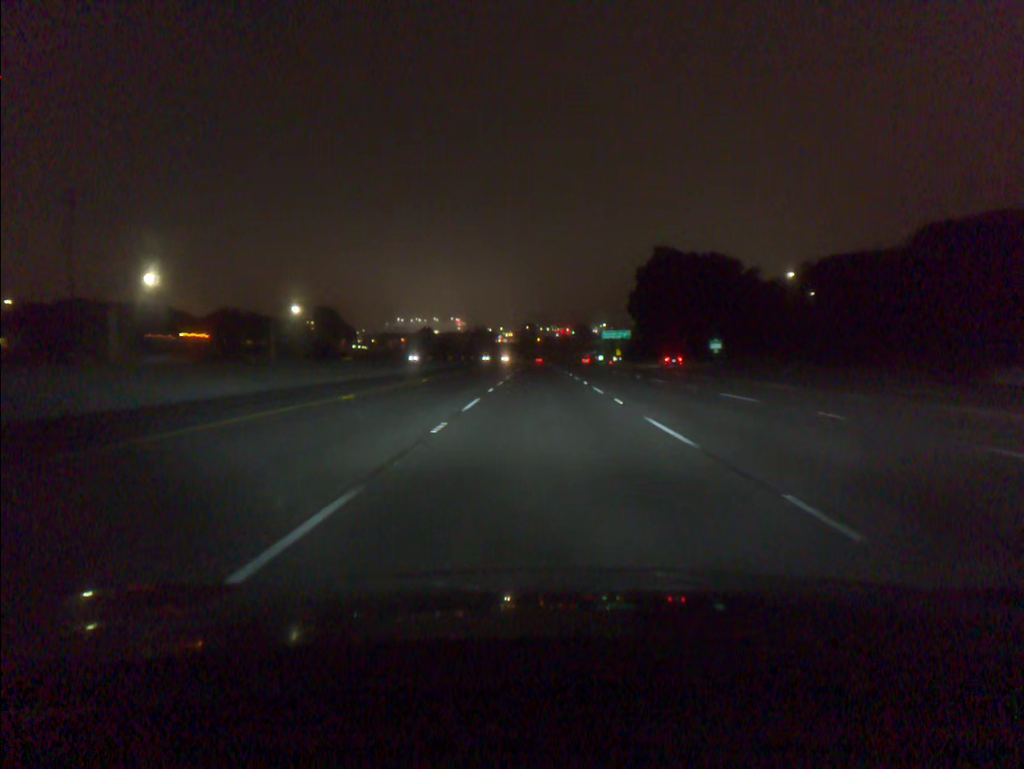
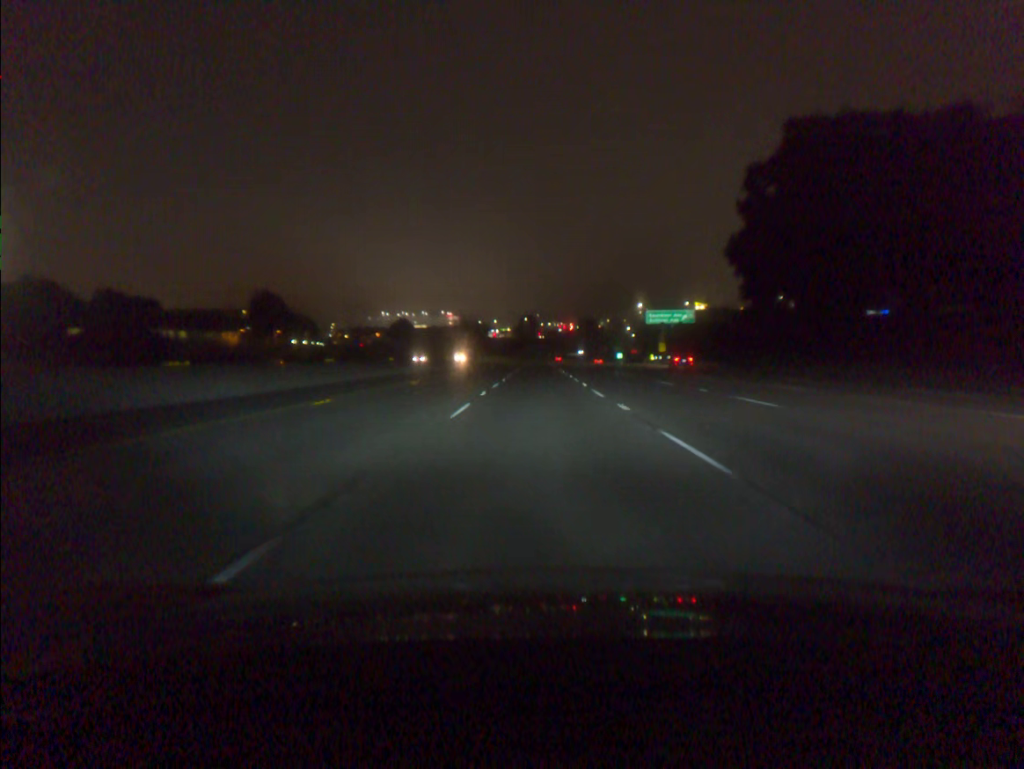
(+0.1, +75.4) m; 0°
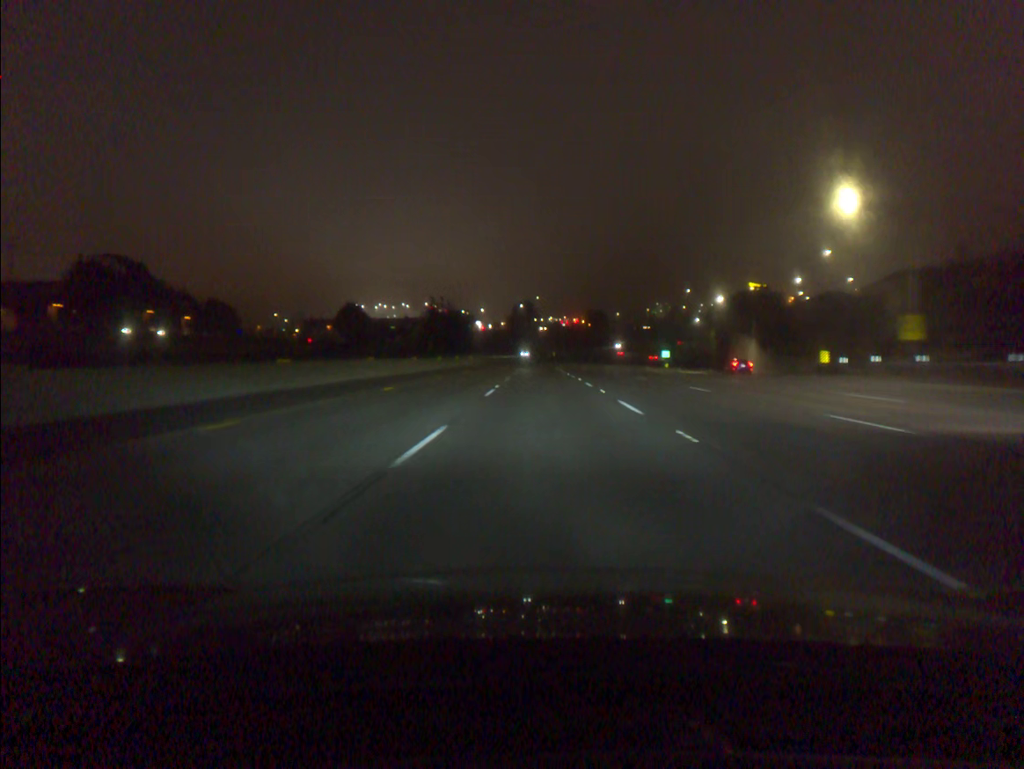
(-0.3, +94.3) m; 0°
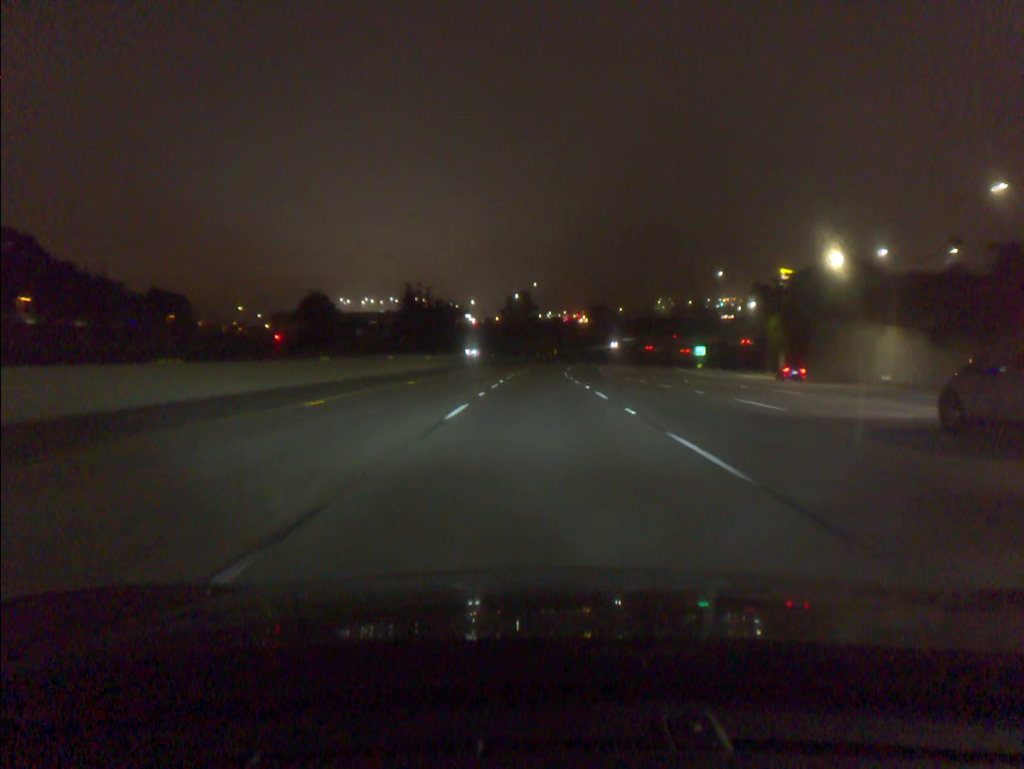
(+0.1, +37.7) m; 0°
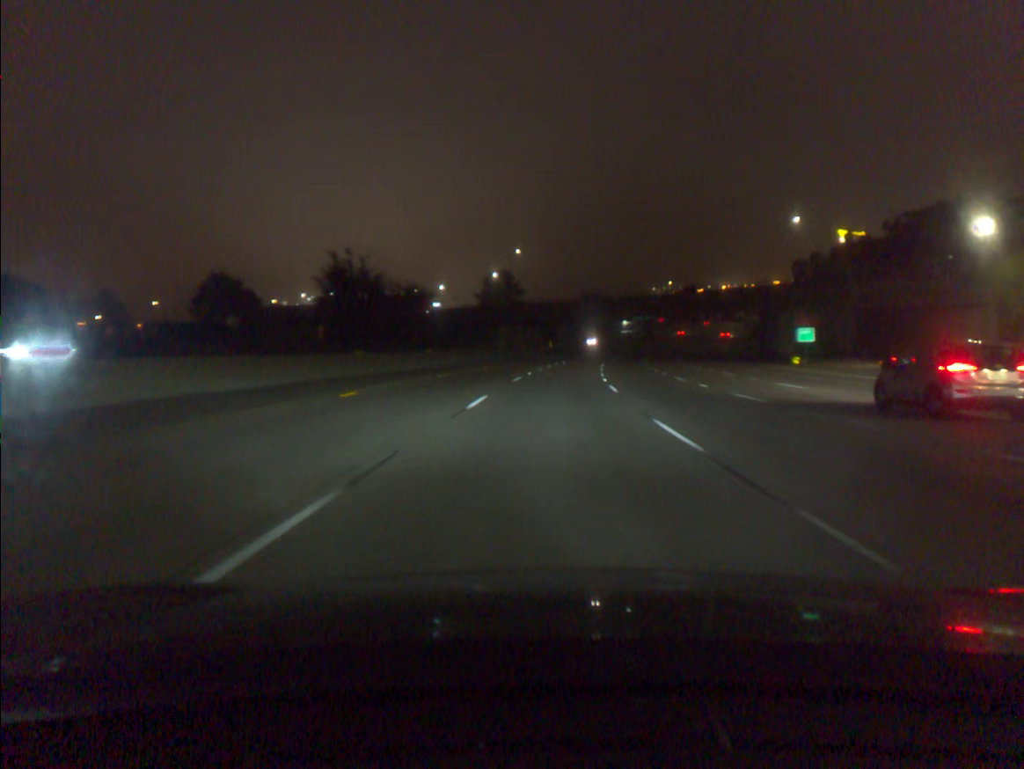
(+0.2, +56.6) m; +1°
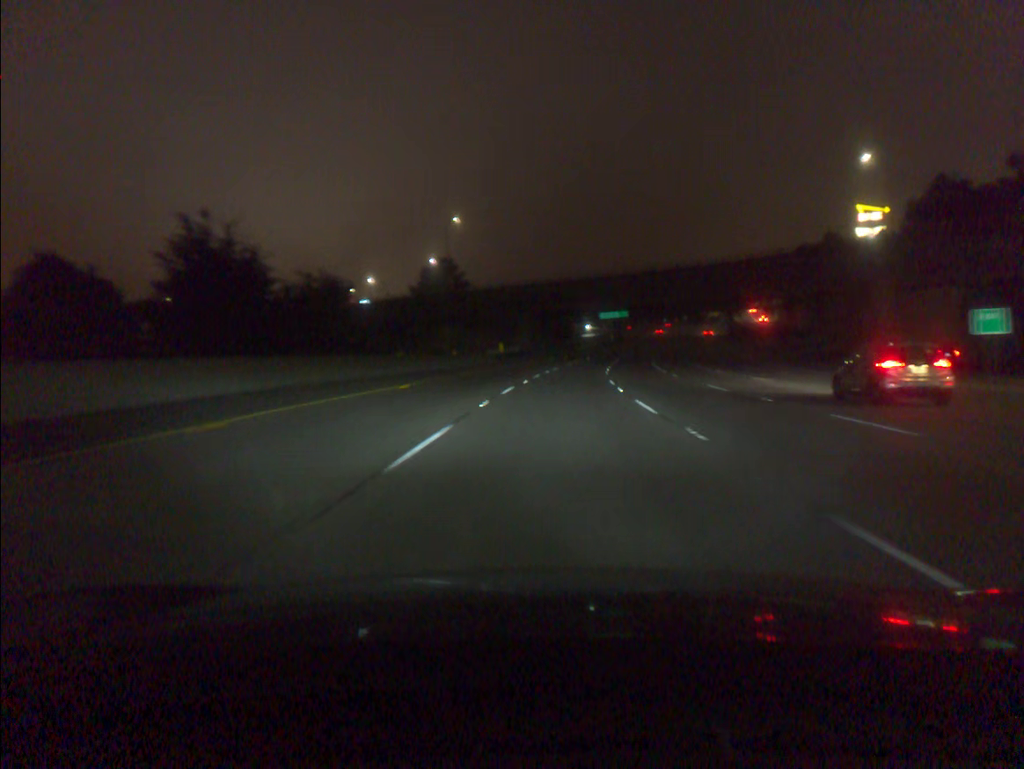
(+0.9, +37.7) m; +3°
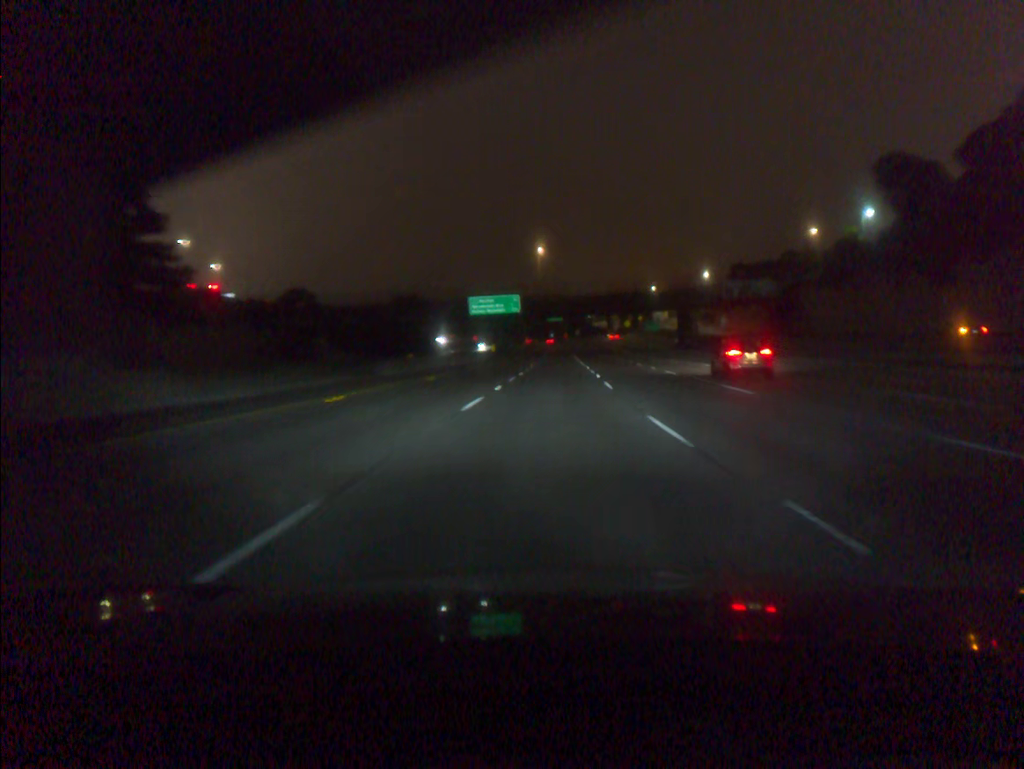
(+7.9, +93.4) m; +9°
